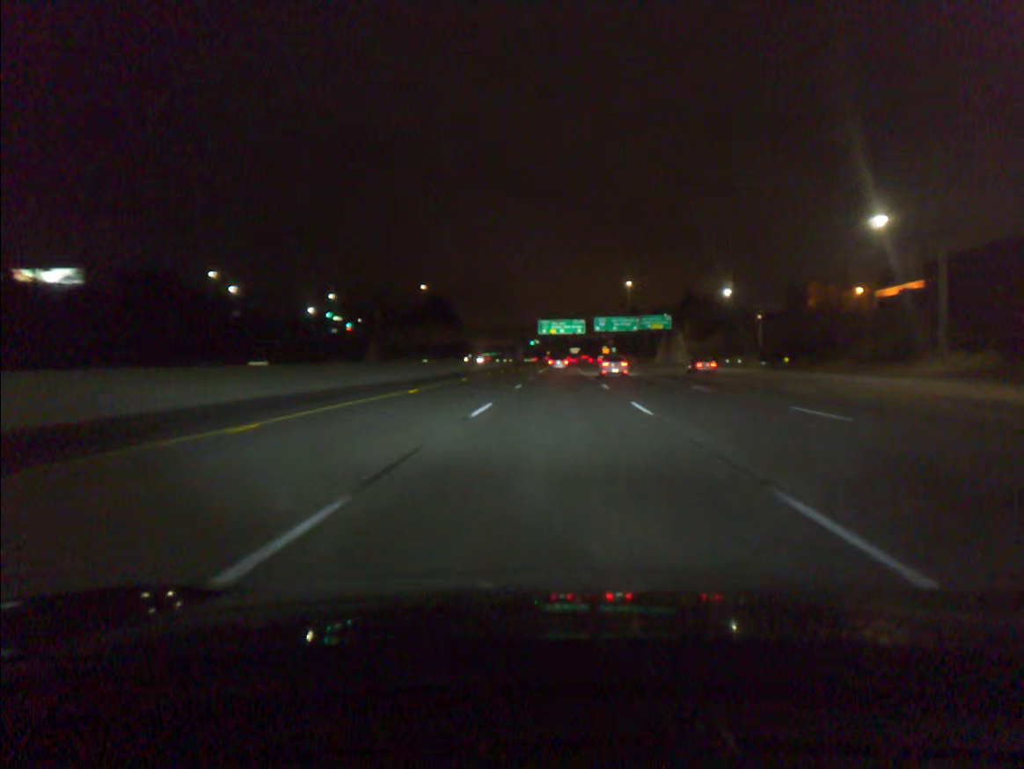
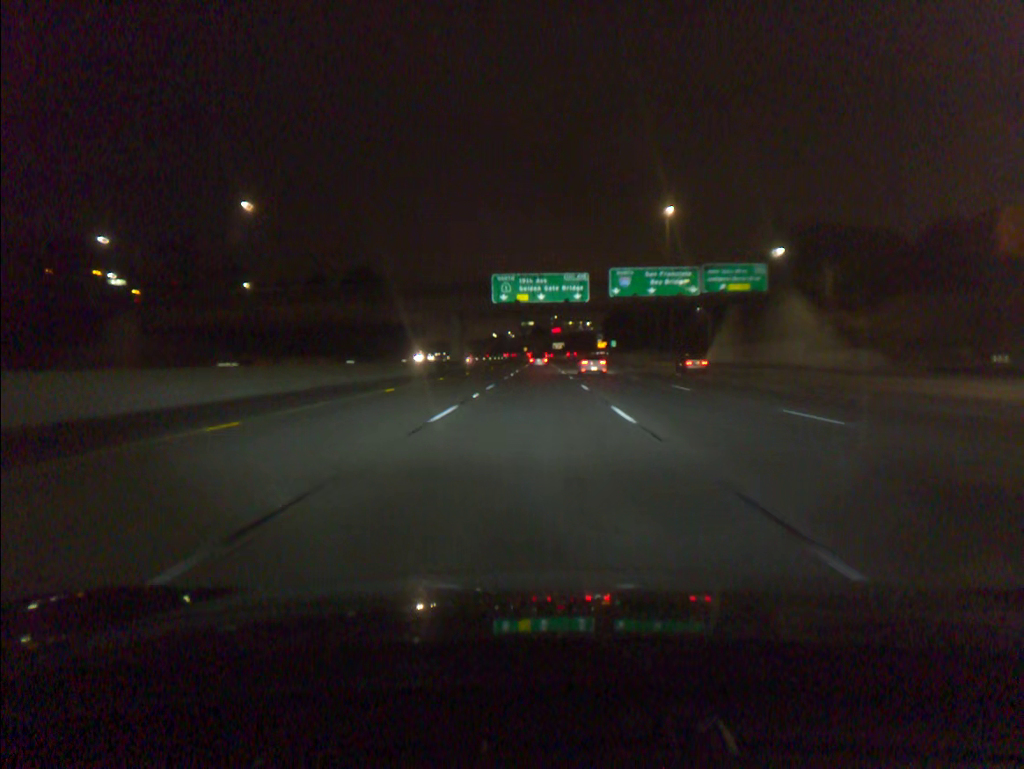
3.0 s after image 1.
(+2.4, +86.8) m; +1°
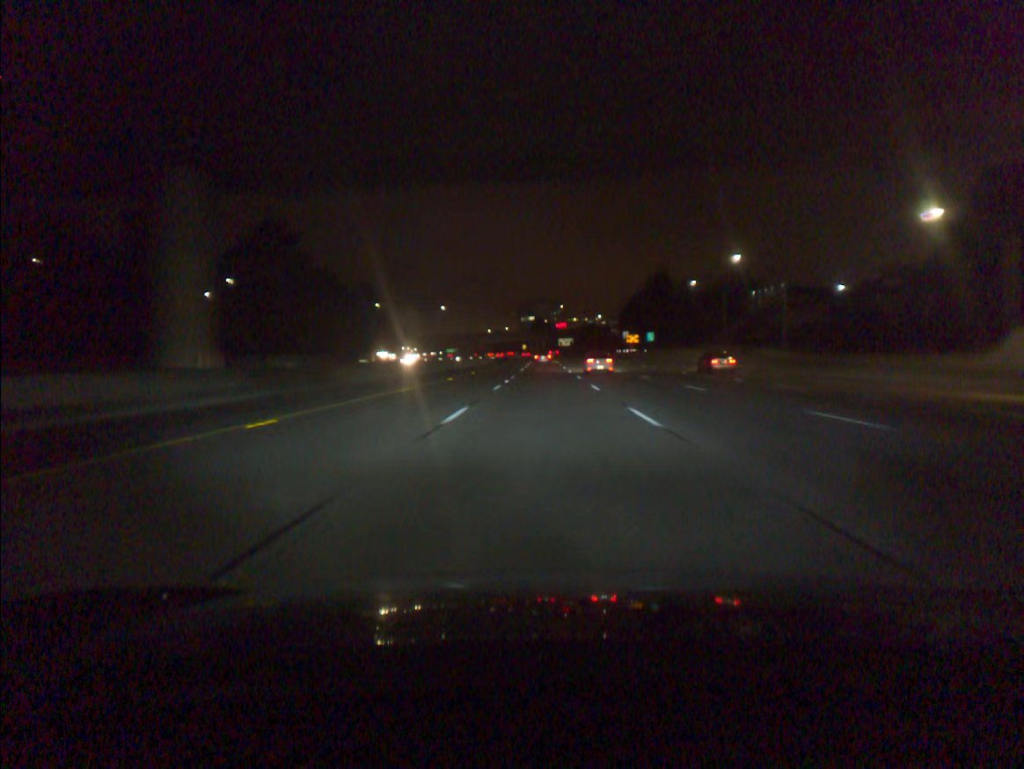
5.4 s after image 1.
(-0.3, +71.9) m; 0°
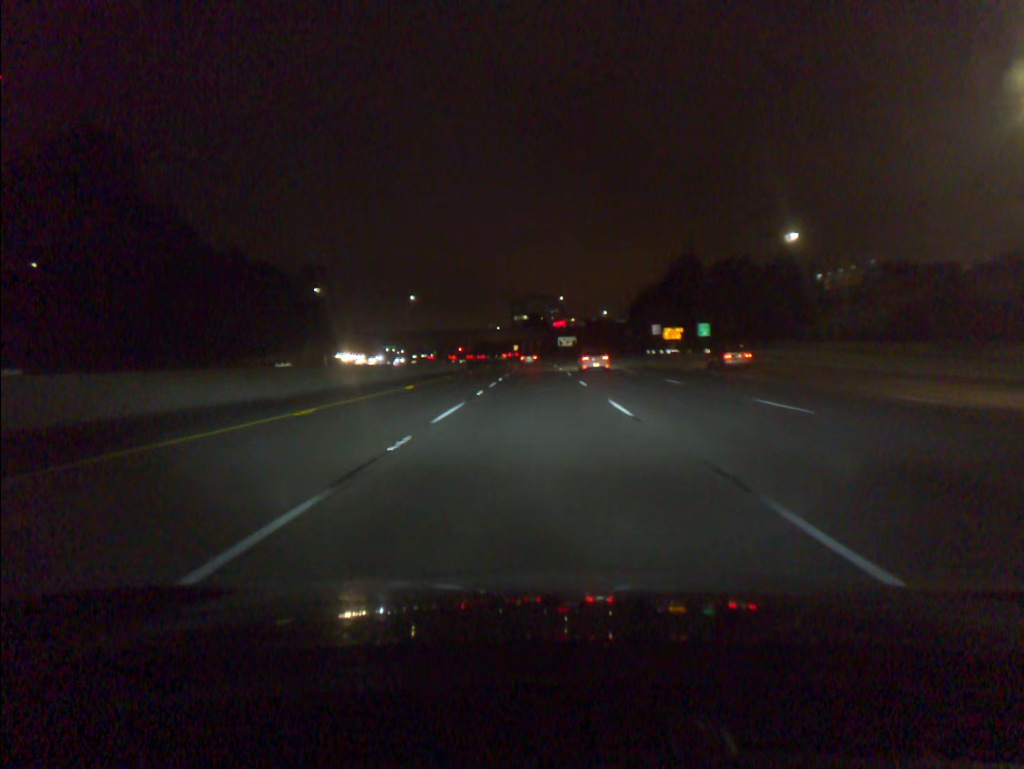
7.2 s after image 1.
(+0.2, +54.7) m; 0°
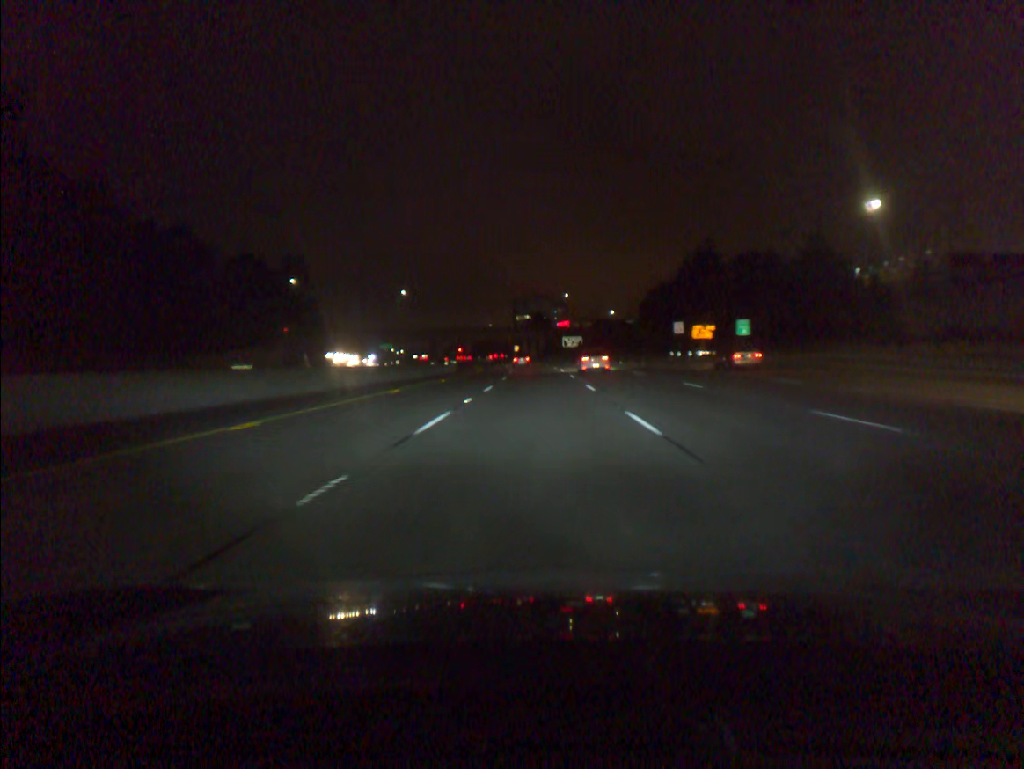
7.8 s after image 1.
(0.0, +18.2) m; 0°
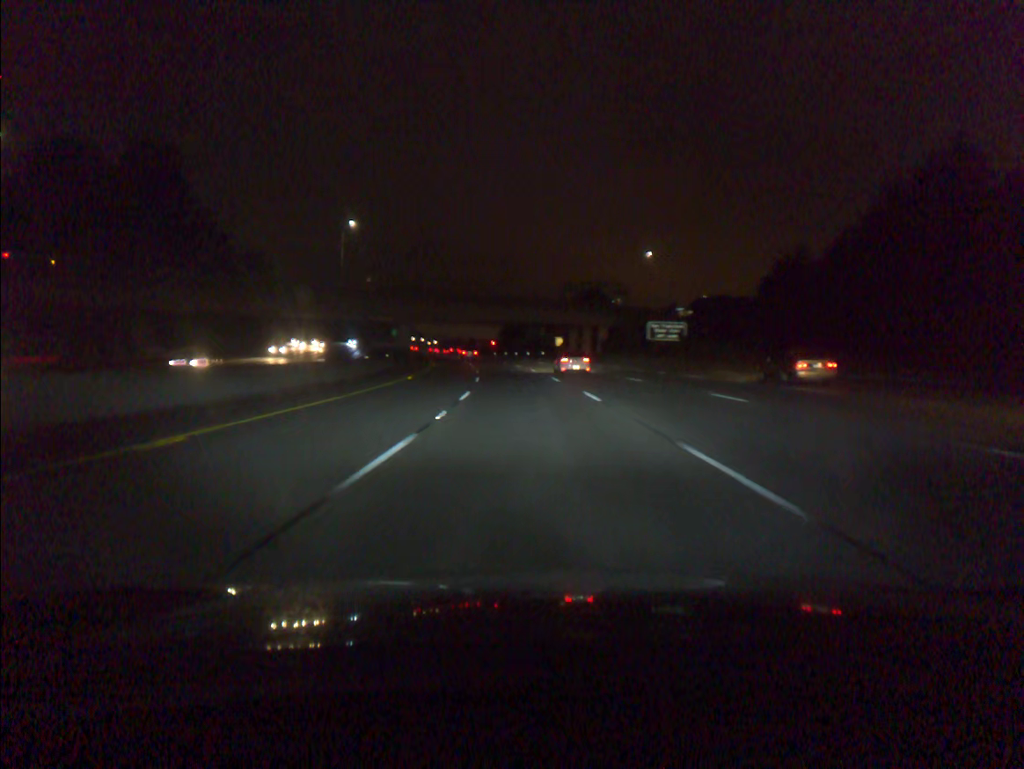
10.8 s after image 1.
(-1.7, +91.1) m; -3°
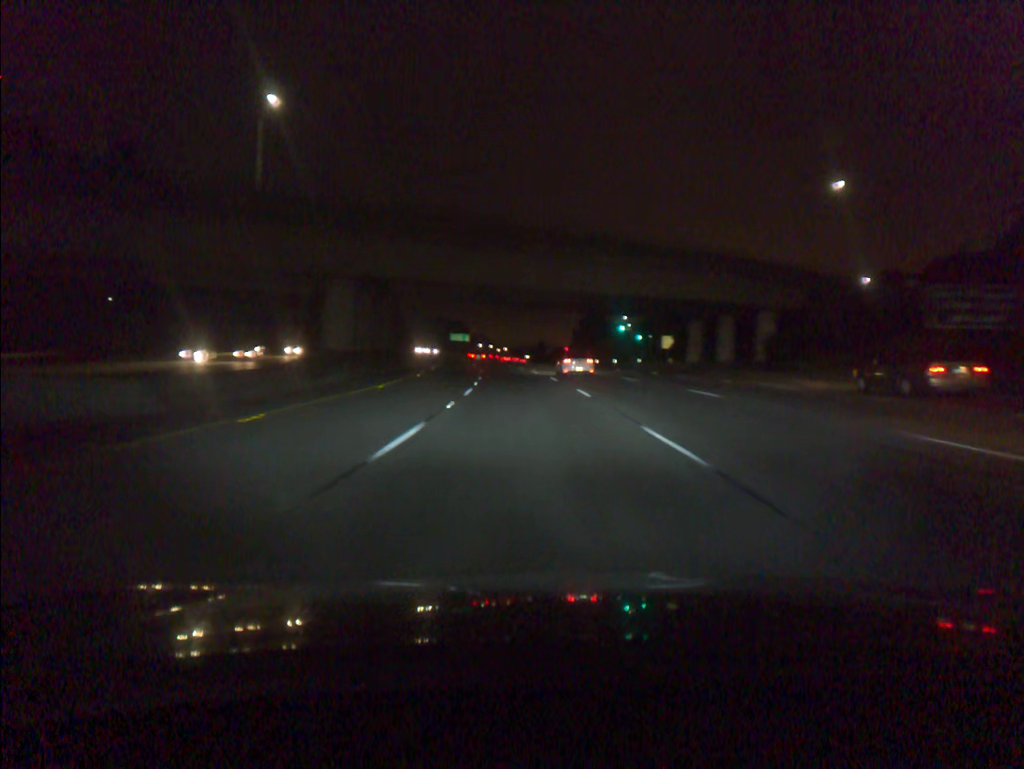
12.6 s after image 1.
(-2.5, +54.7) m; -5°
